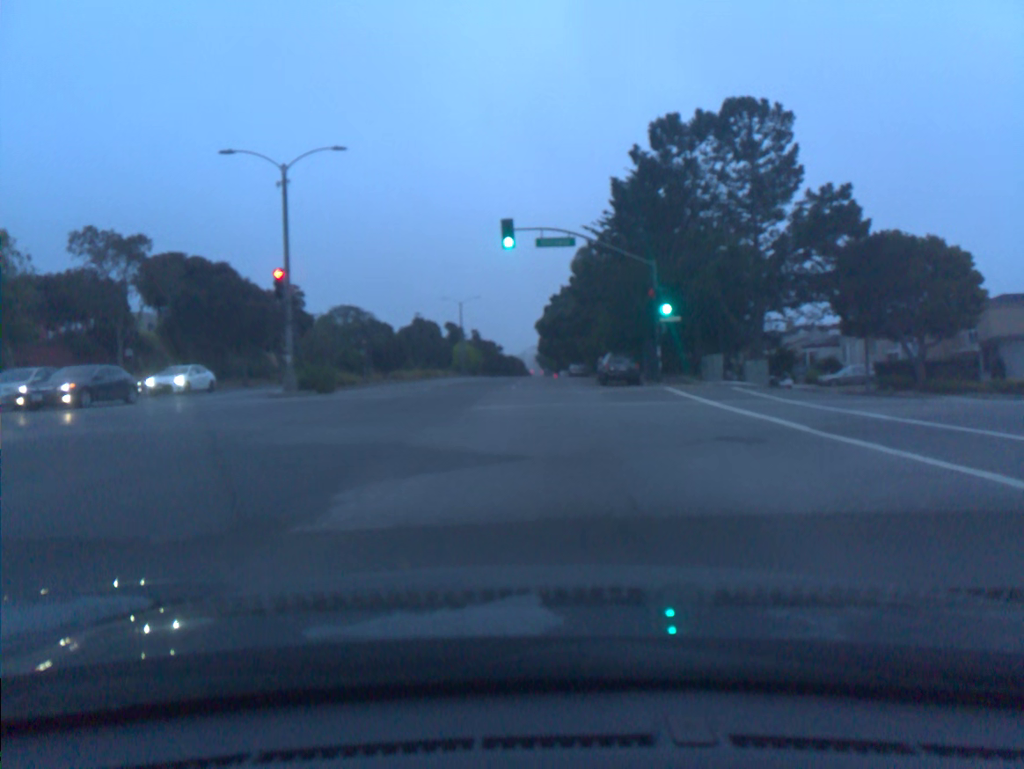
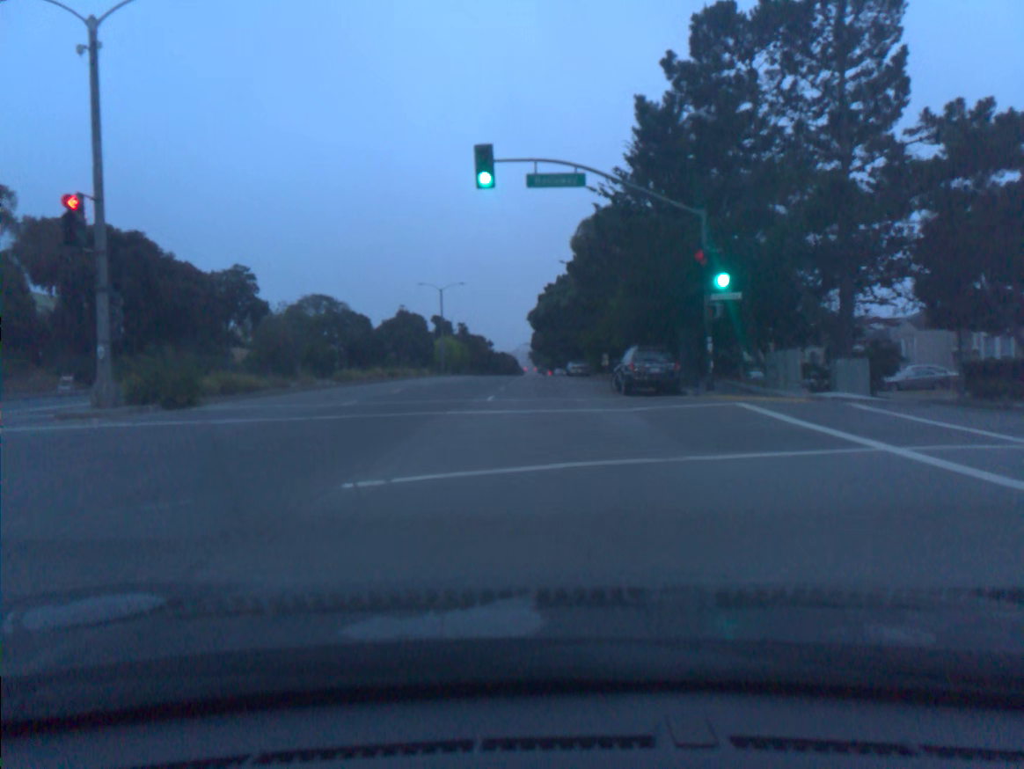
(-0.1, +11.5) m; 0°
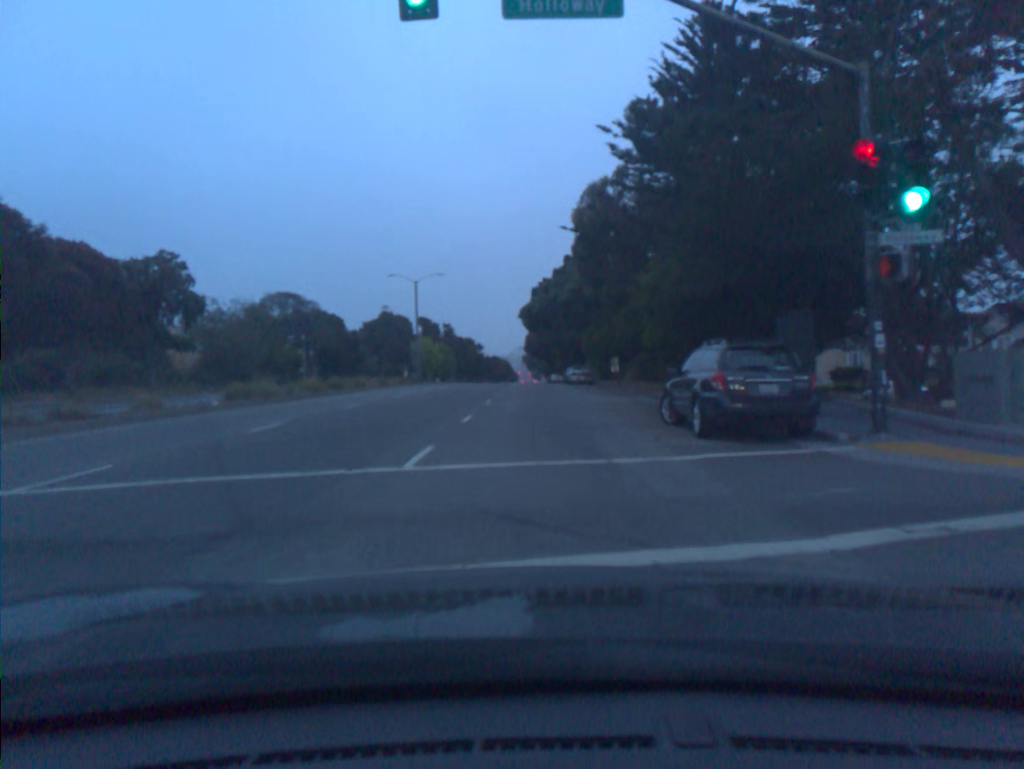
(0.0, +12.1) m; 0°
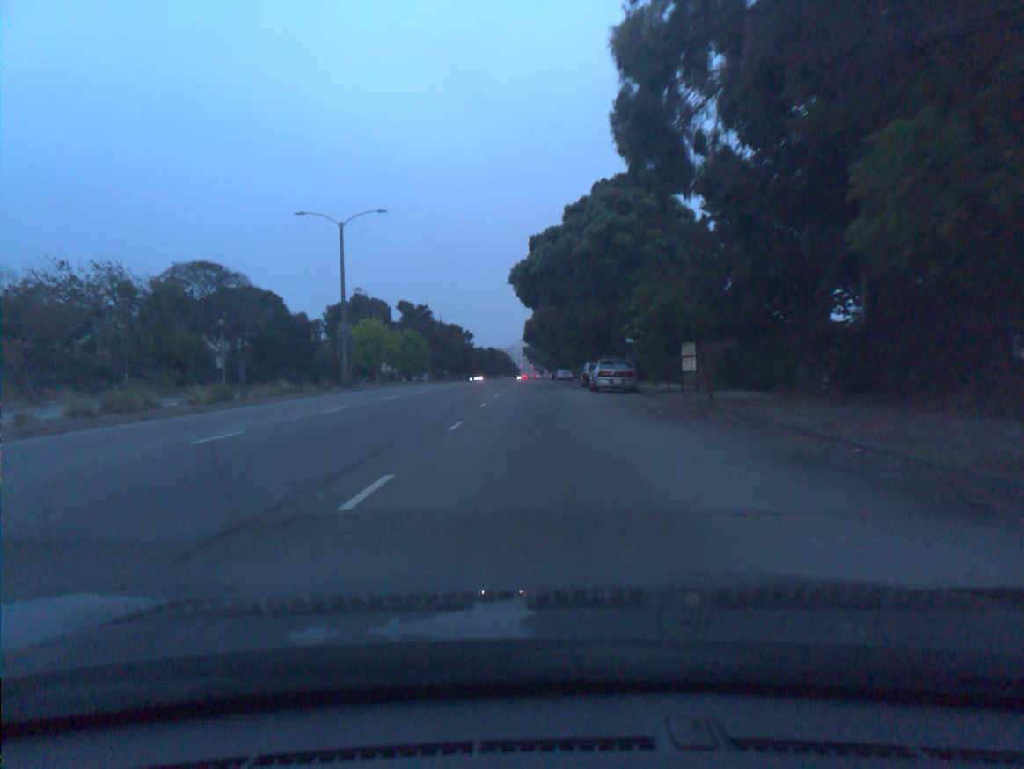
(0.0, +23.6) m; 0°
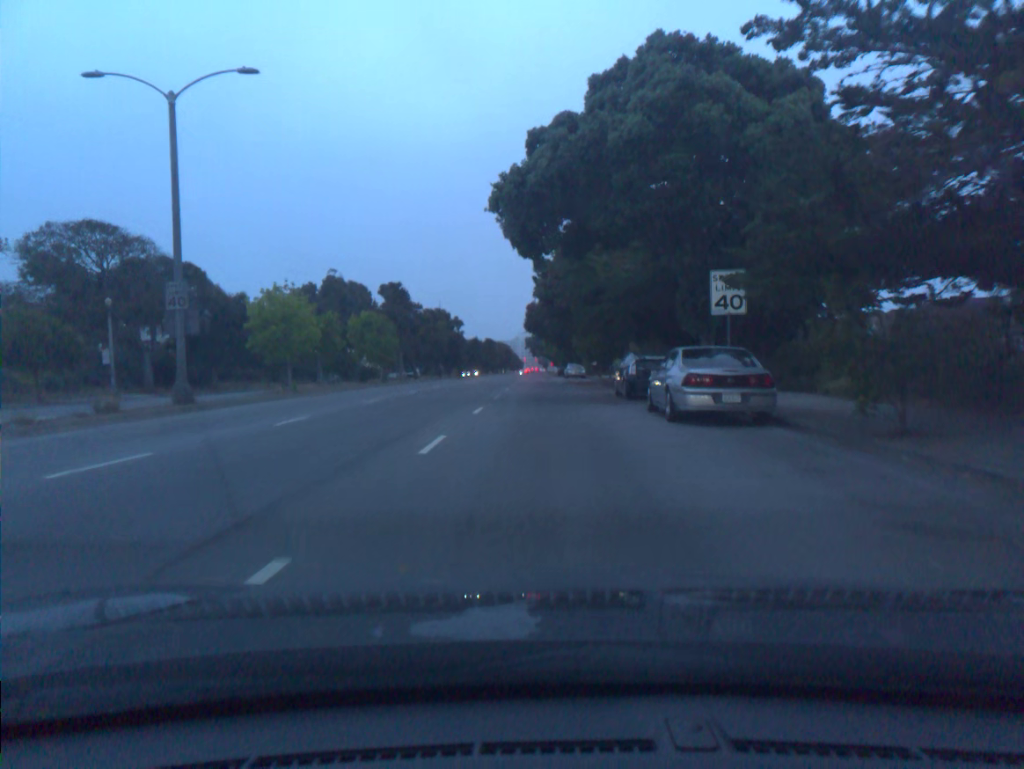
(0.0, +18.3) m; 0°
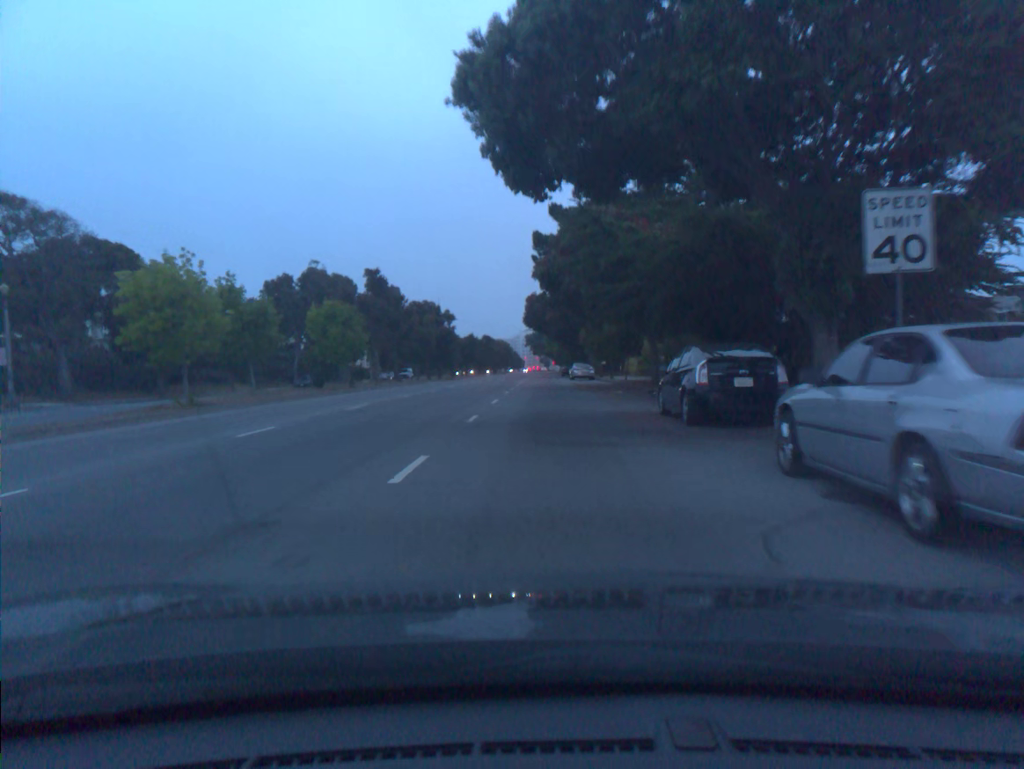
(0.0, +9.6) m; 0°
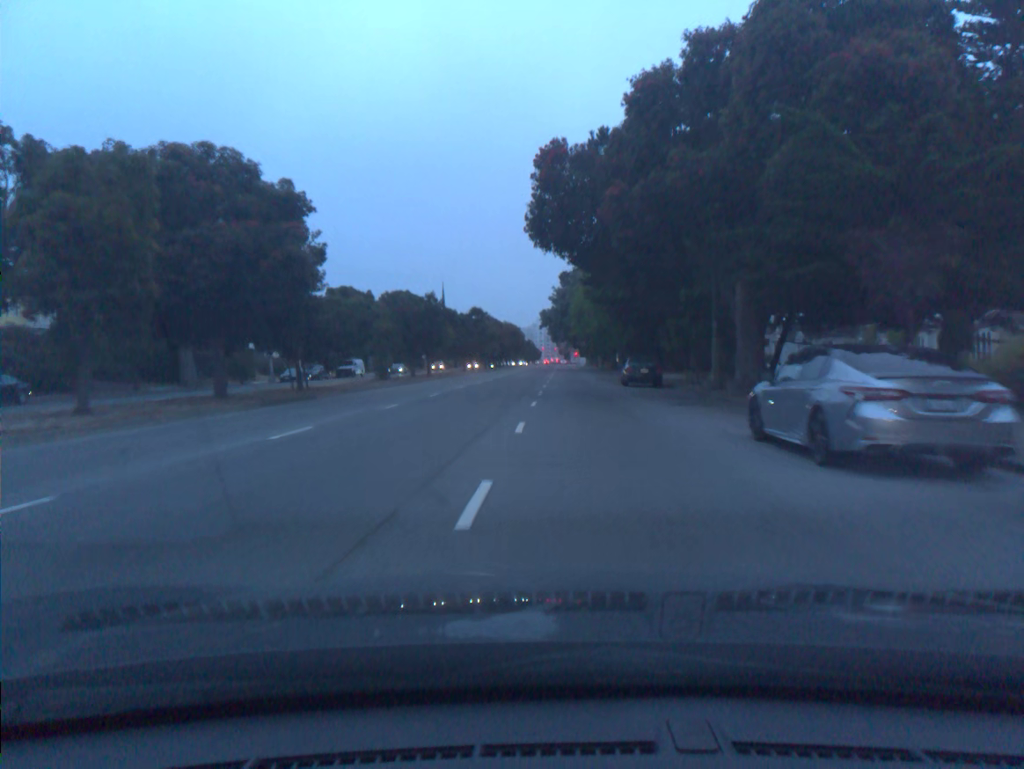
(-0.5, +51.9) m; -1°
